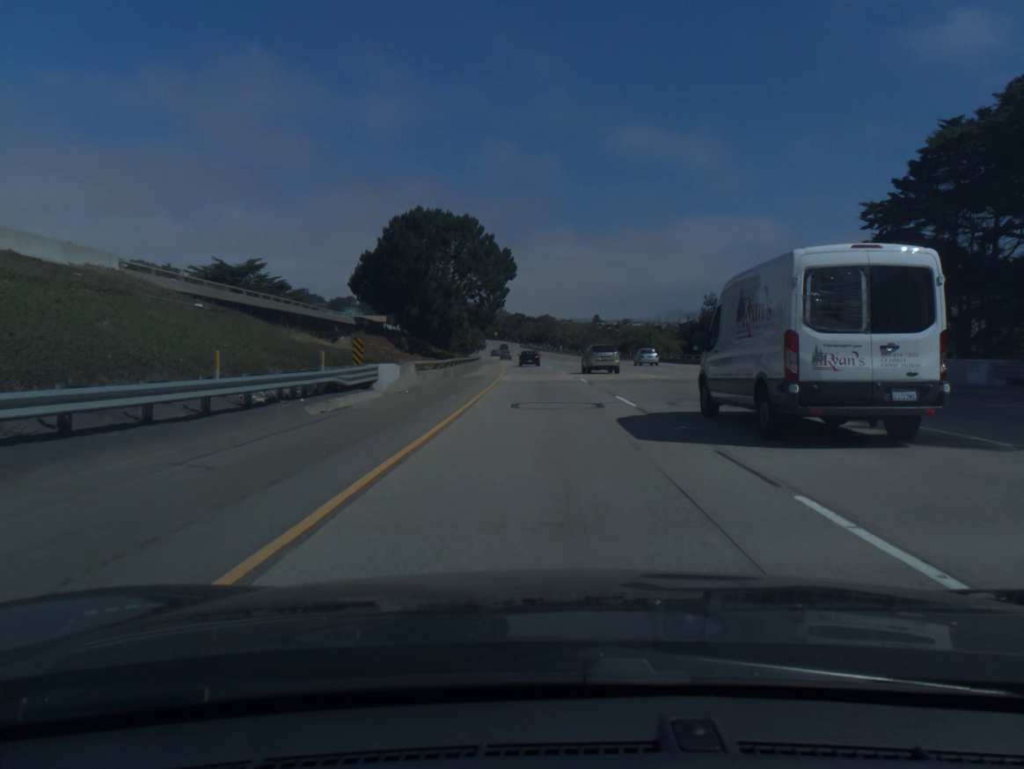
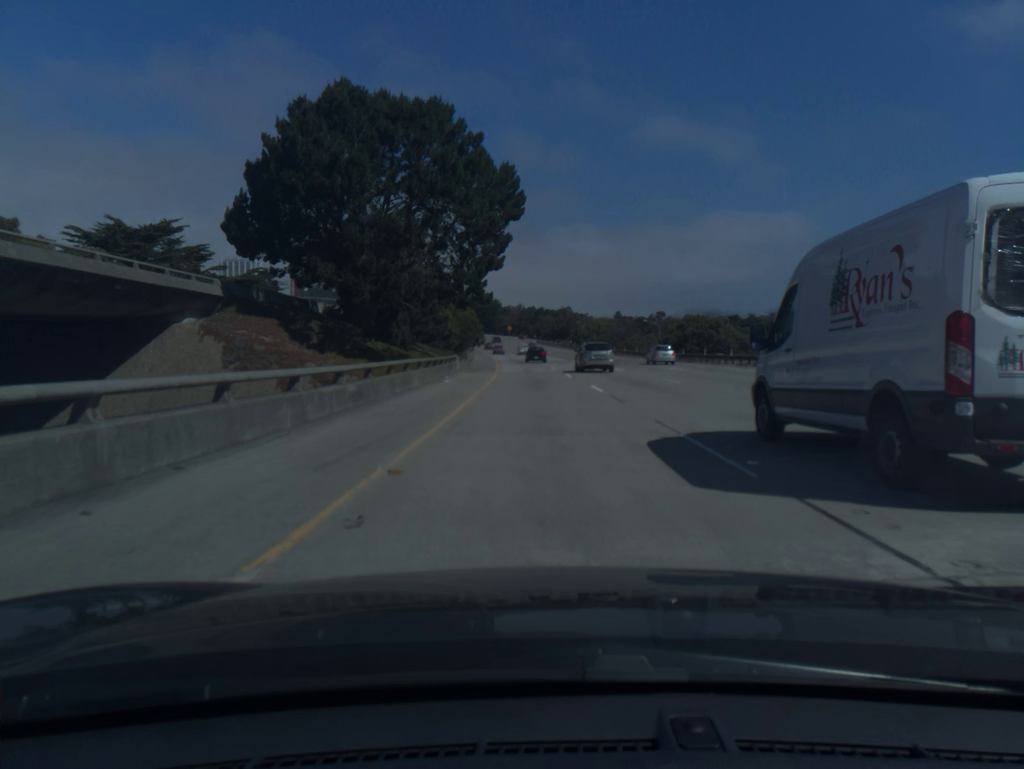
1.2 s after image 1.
(-0.5, +38.7) m; -2°
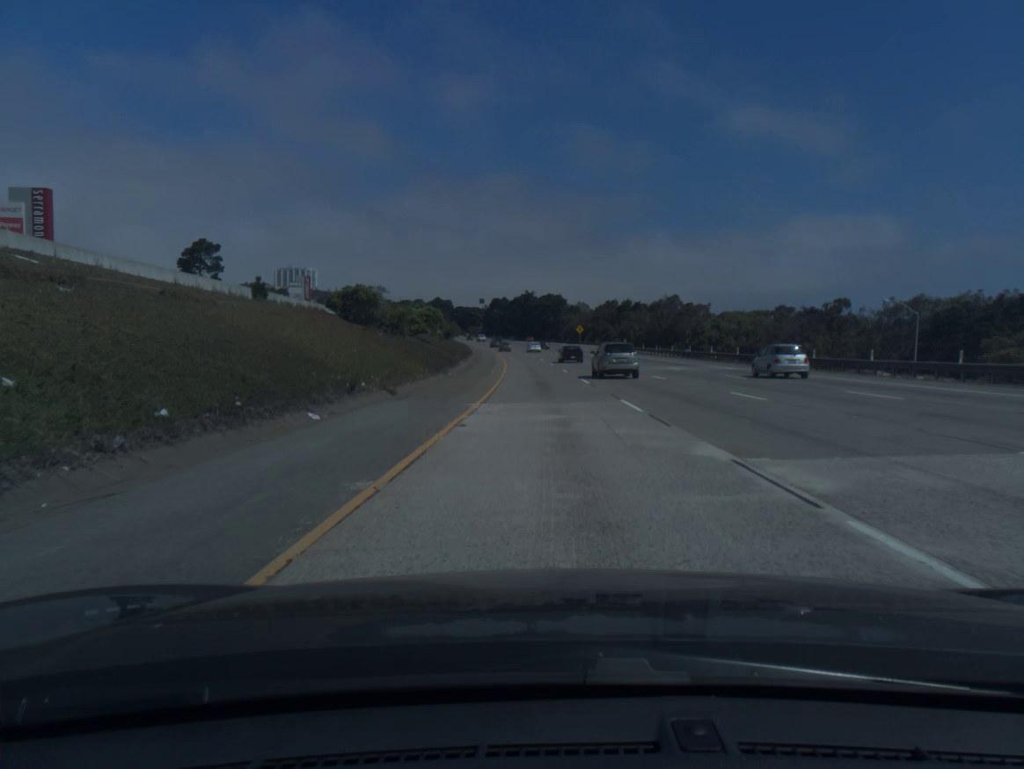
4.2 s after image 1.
(-4.2, +97.3) m; -5°
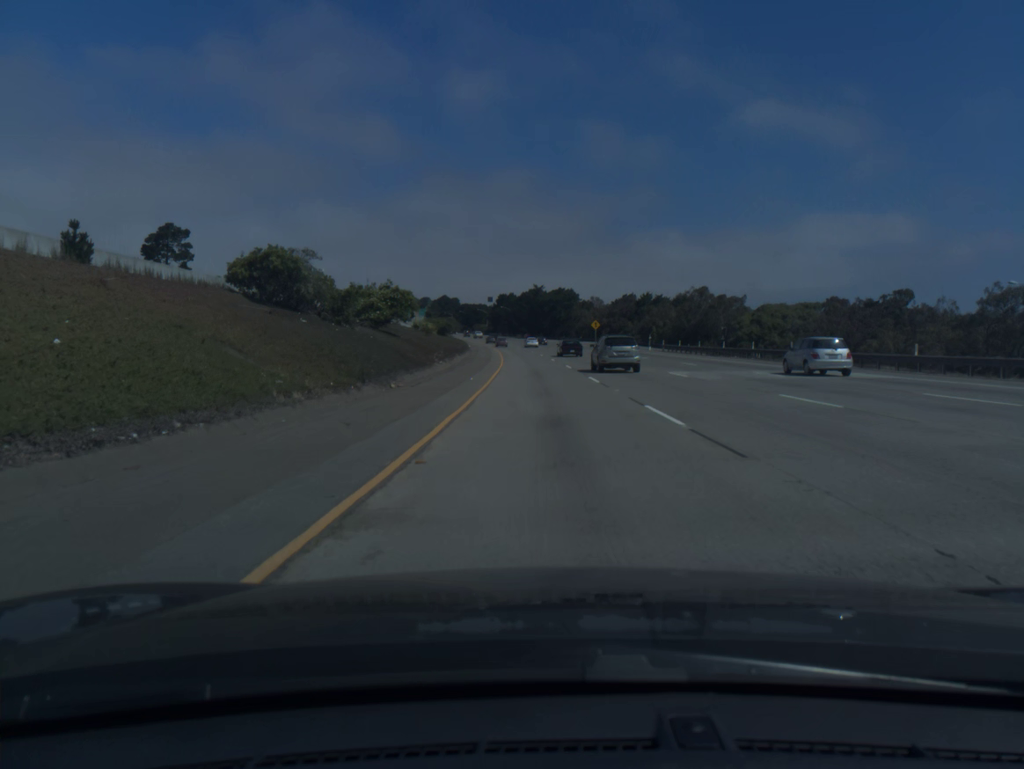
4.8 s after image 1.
(-0.1, +19.6) m; -1°
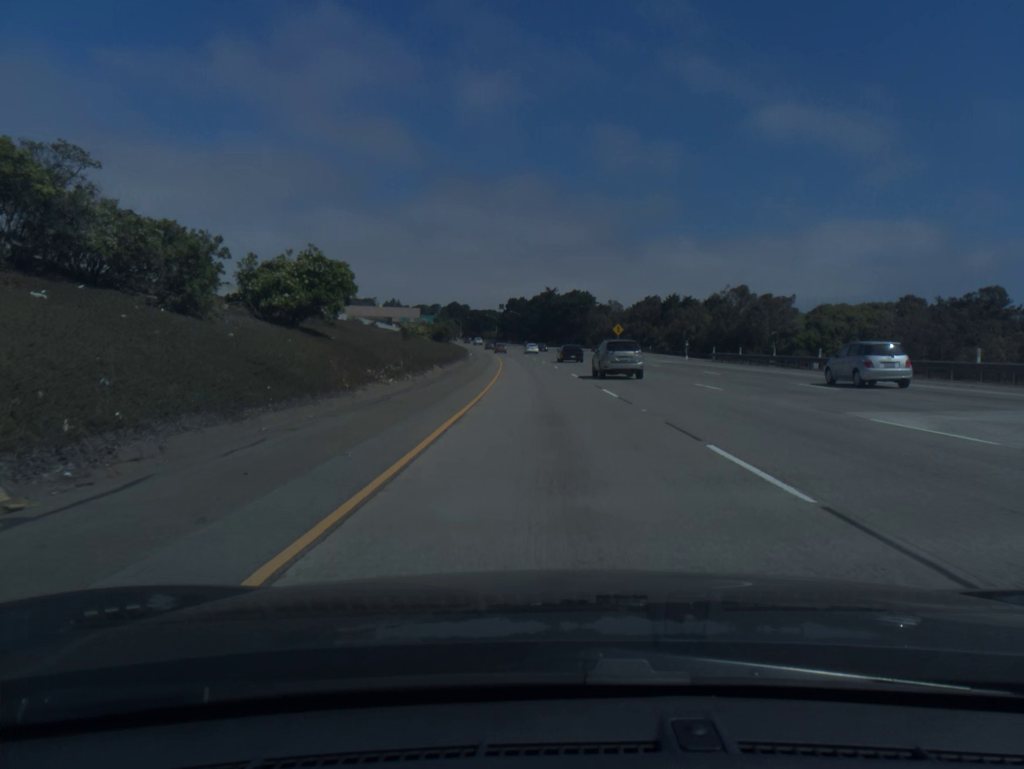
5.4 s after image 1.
(-0.1, +19.6) m; -1°
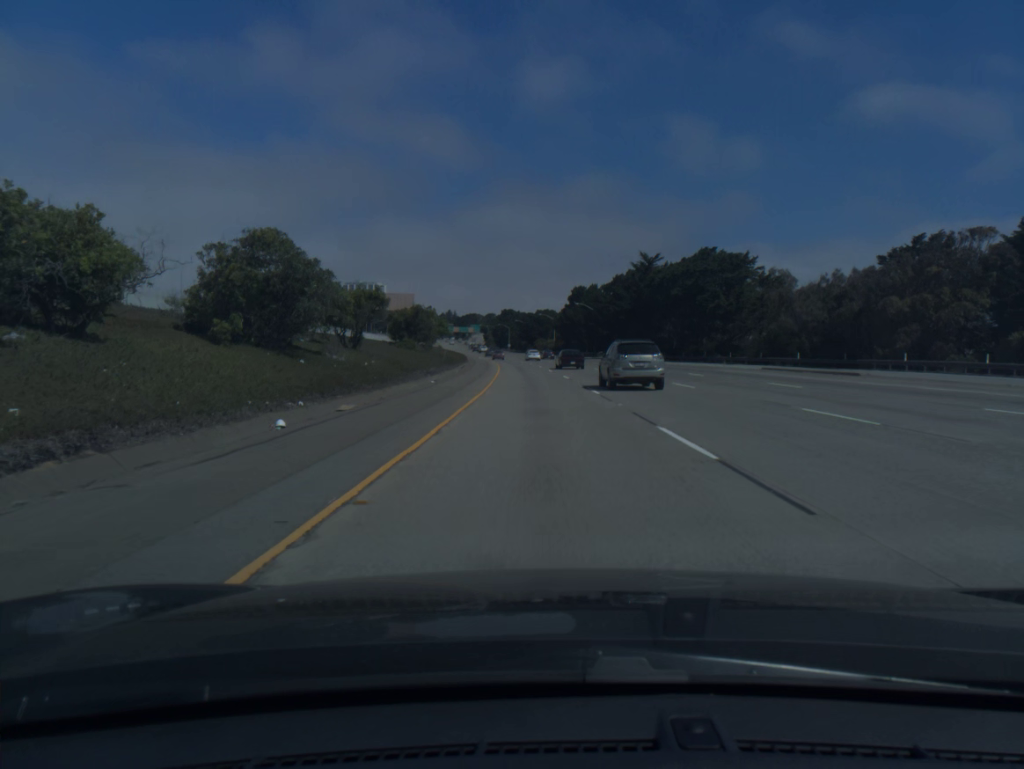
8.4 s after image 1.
(-4.1, +98.6) m; -5°
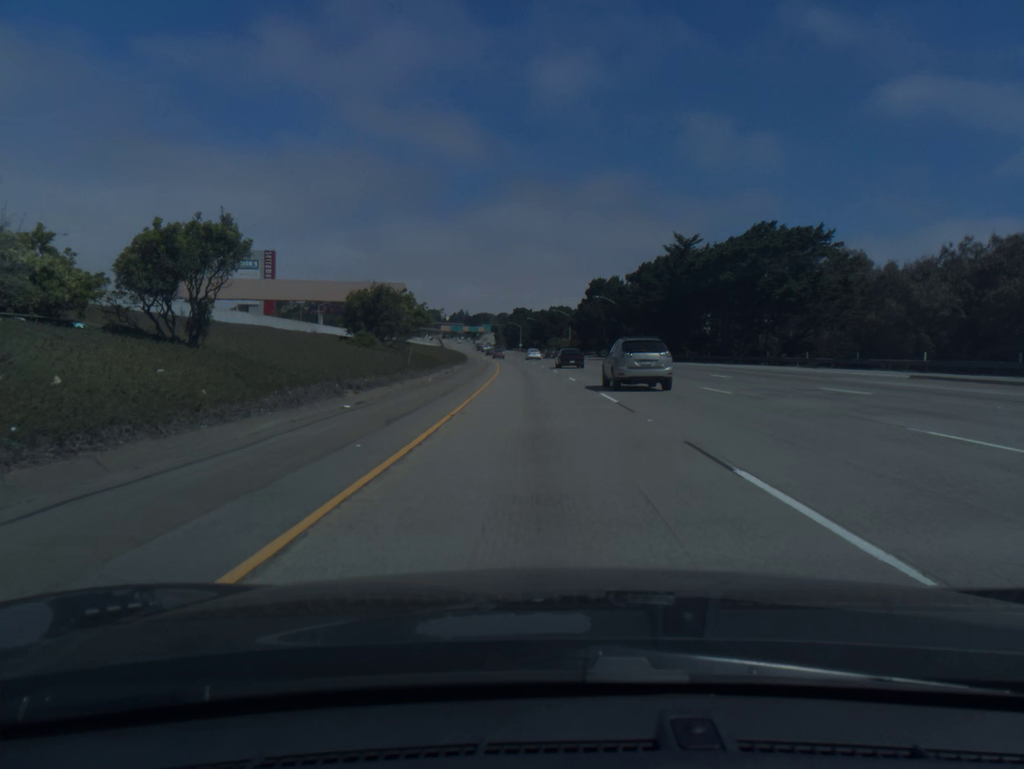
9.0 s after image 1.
(-0.2, +20.0) m; -1°
